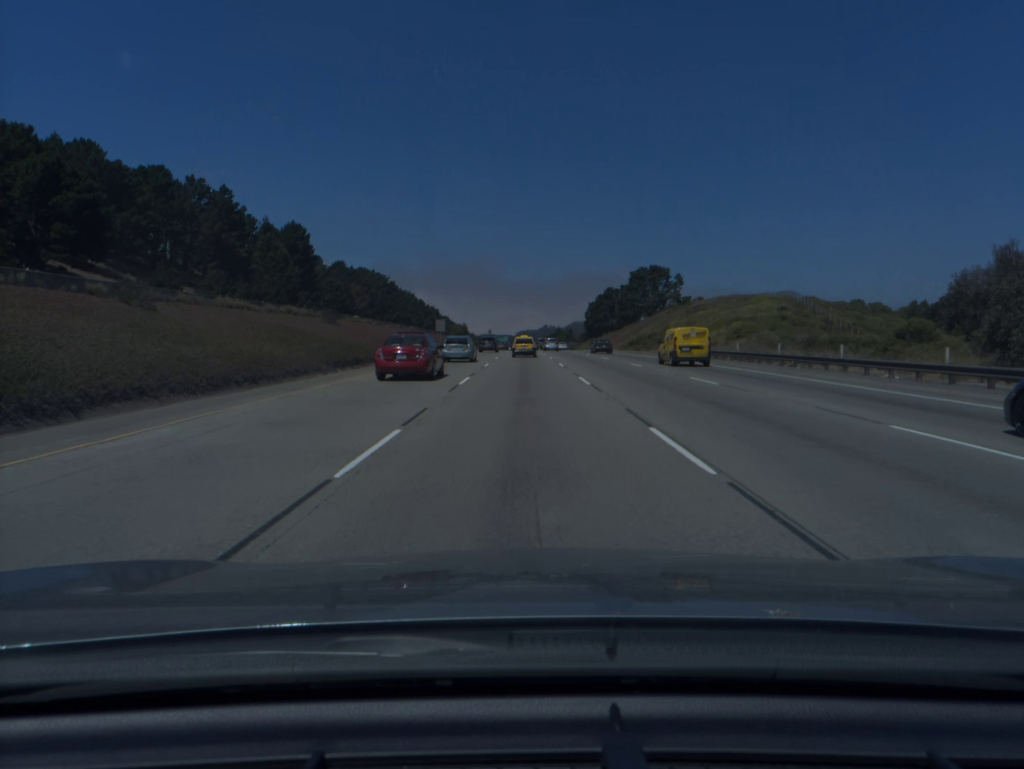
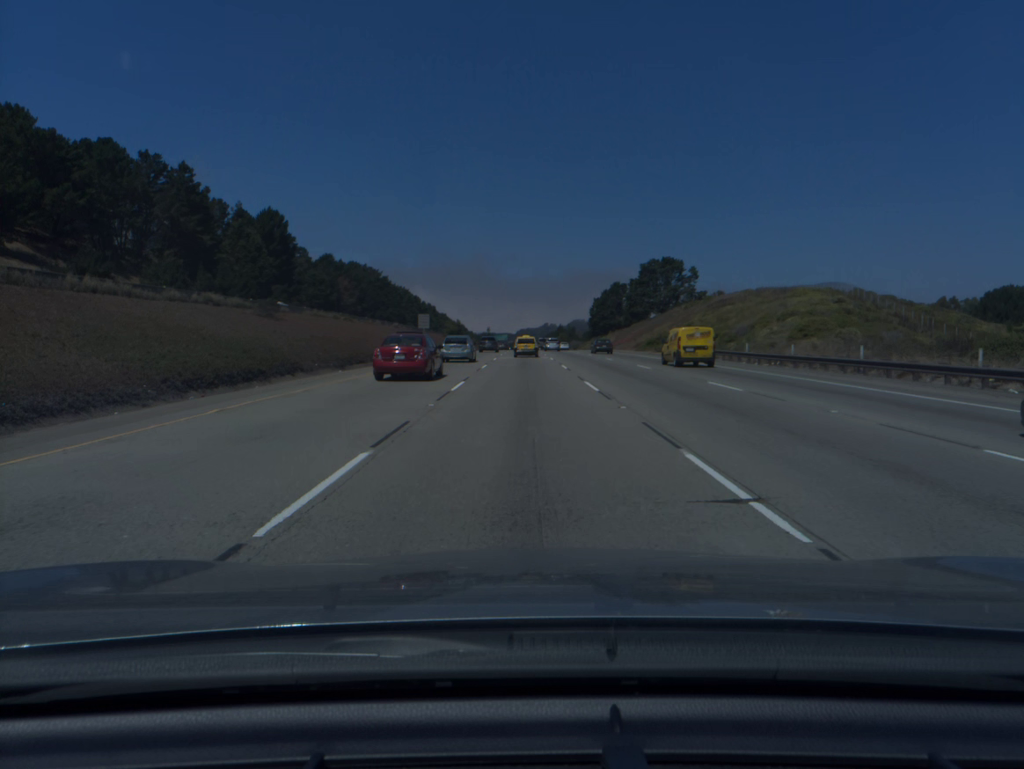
(0.0, +17.1) m; 0°
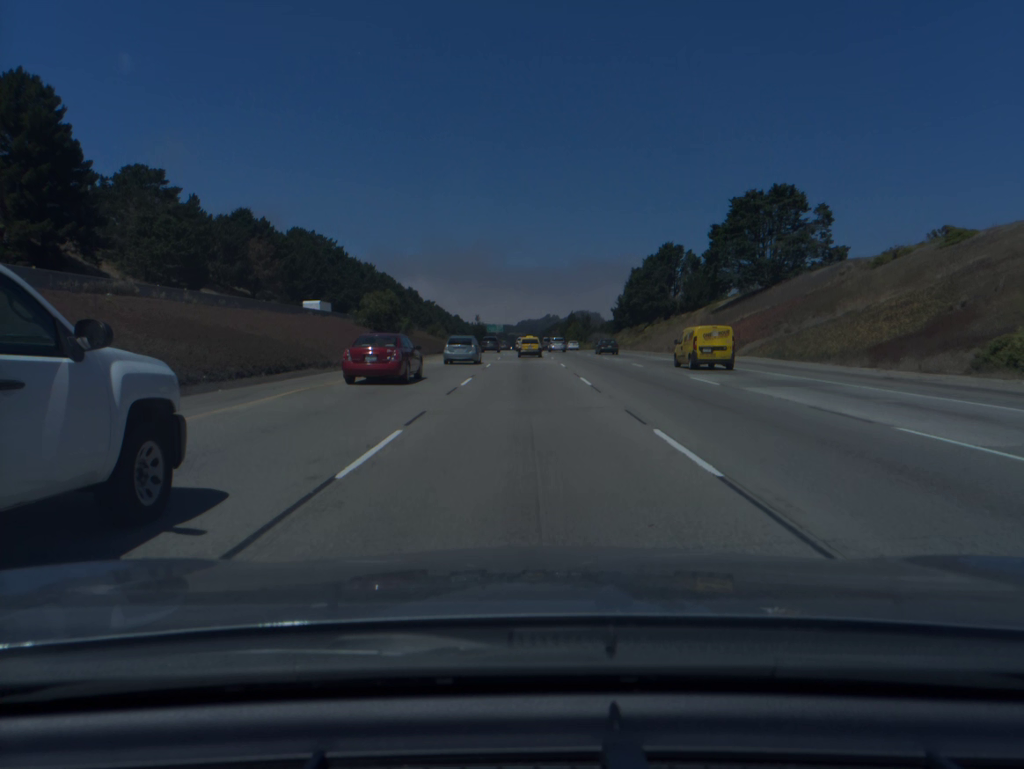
(0.0, +85.5) m; 0°
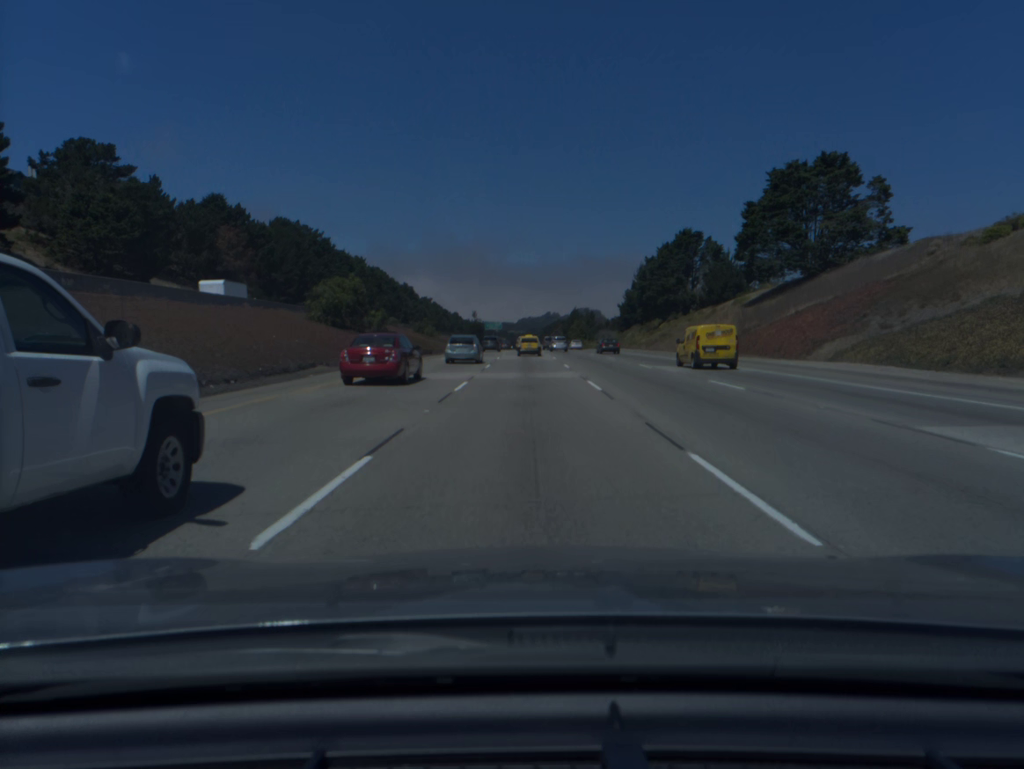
(0.0, +17.1) m; 0°
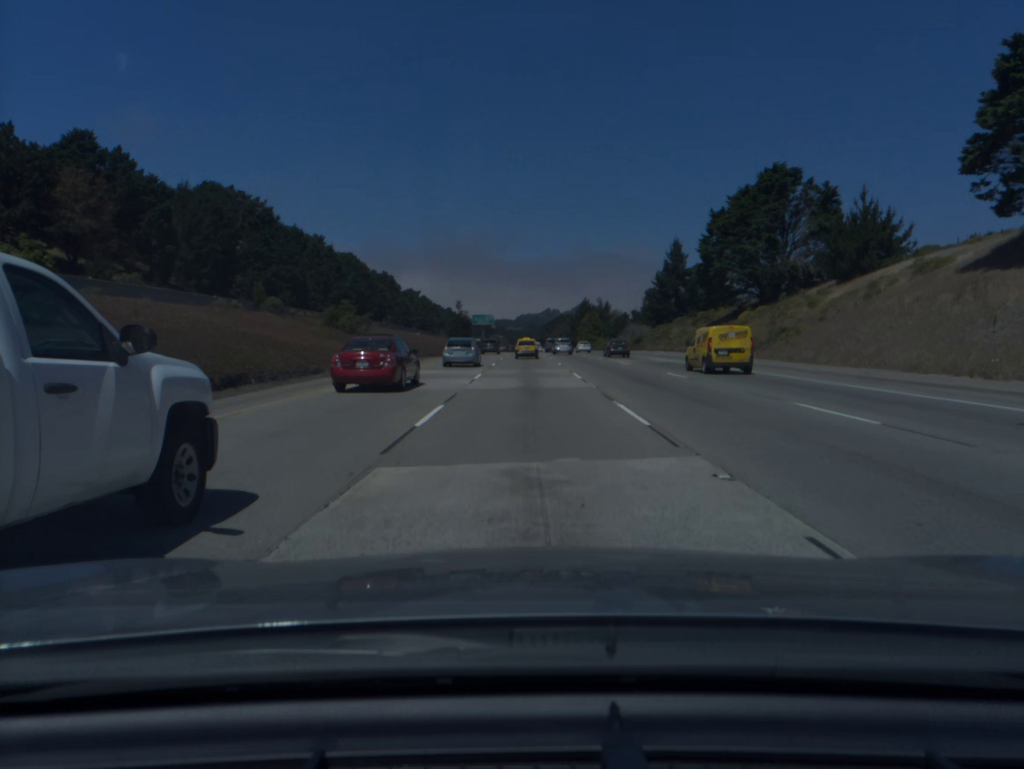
(+0.1, +51.3) m; 0°
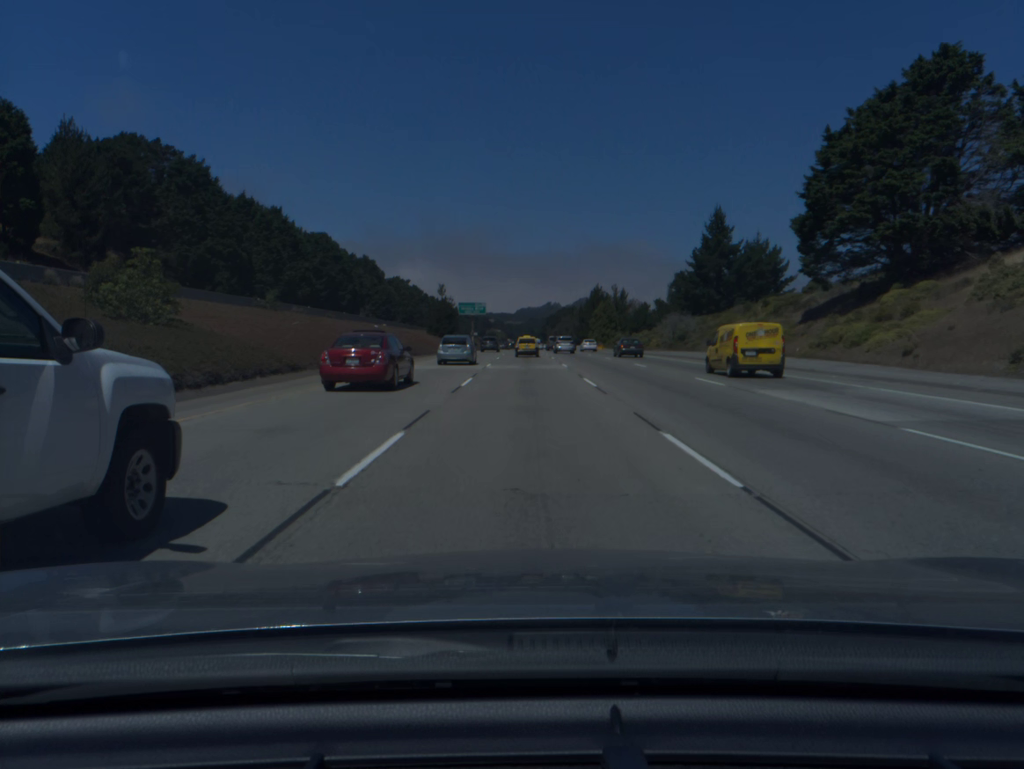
(0.0, +34.2) m; 0°
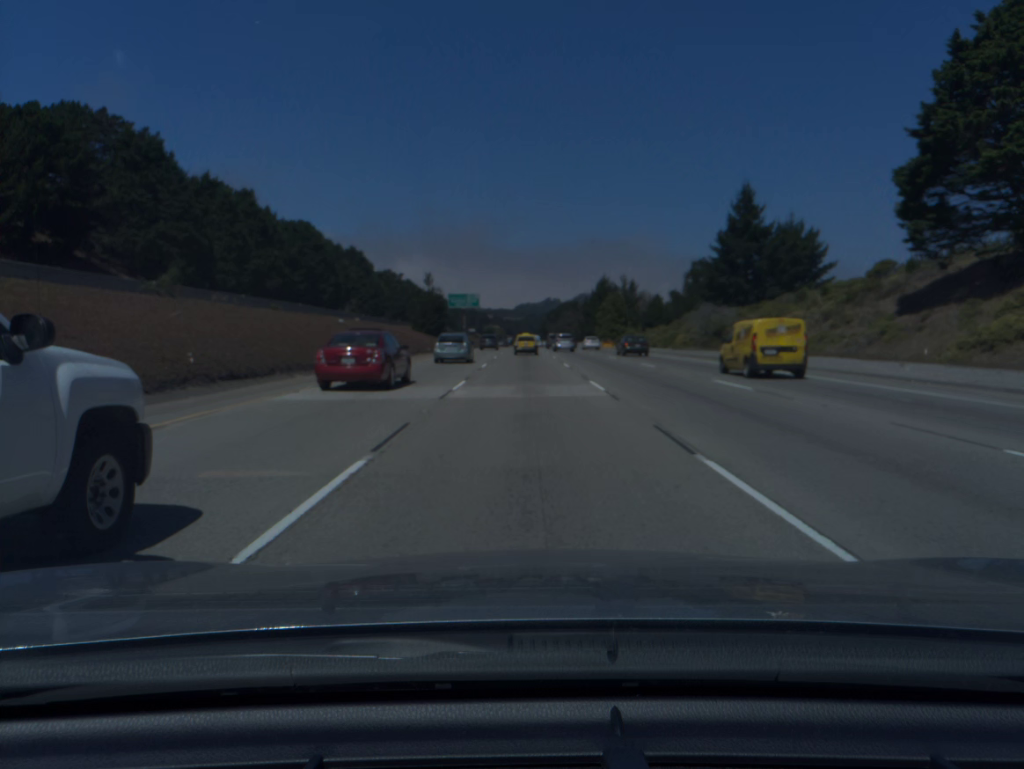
(0.0, +17.1) m; 0°
